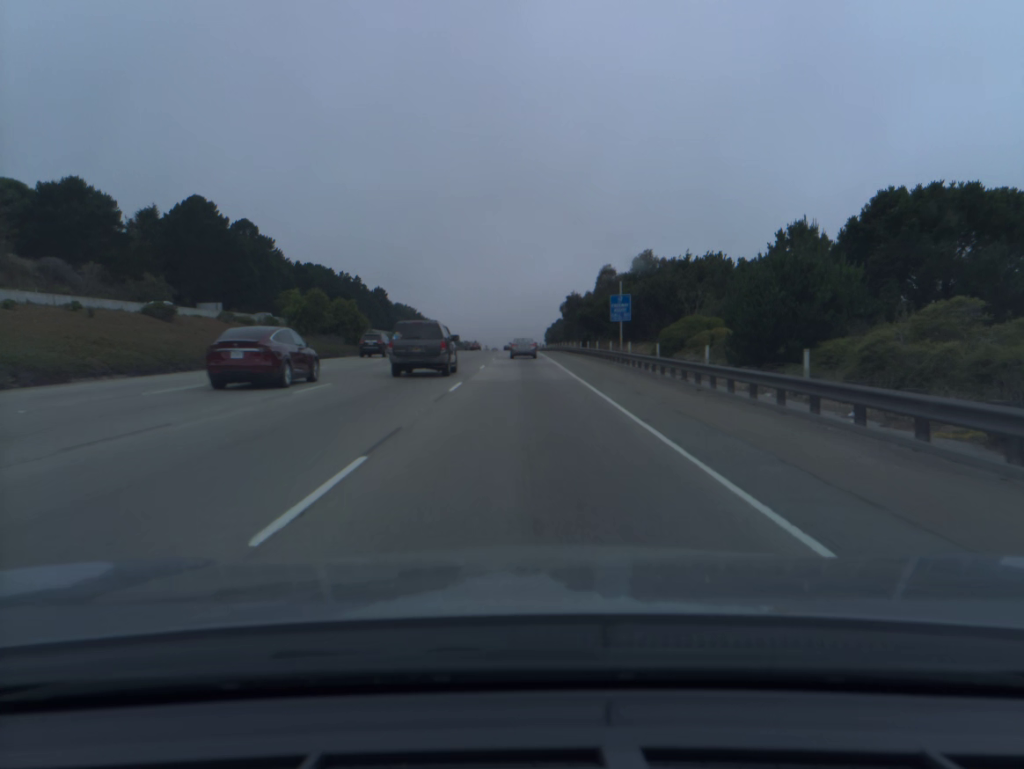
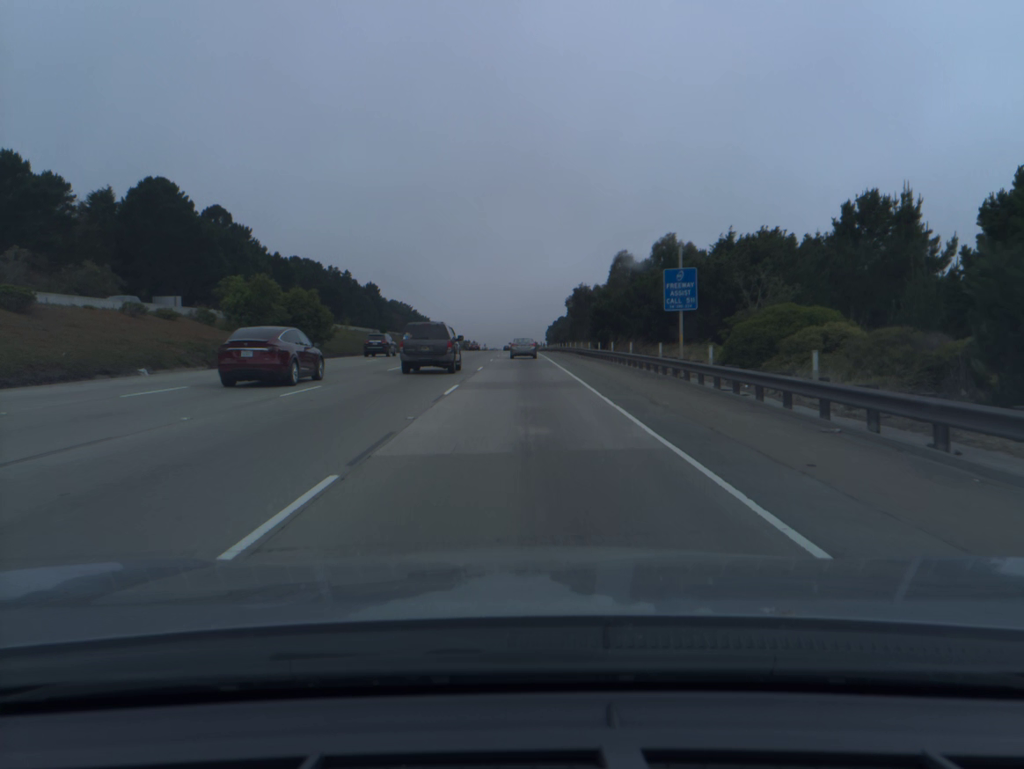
(0.0, +15.7) m; 0°
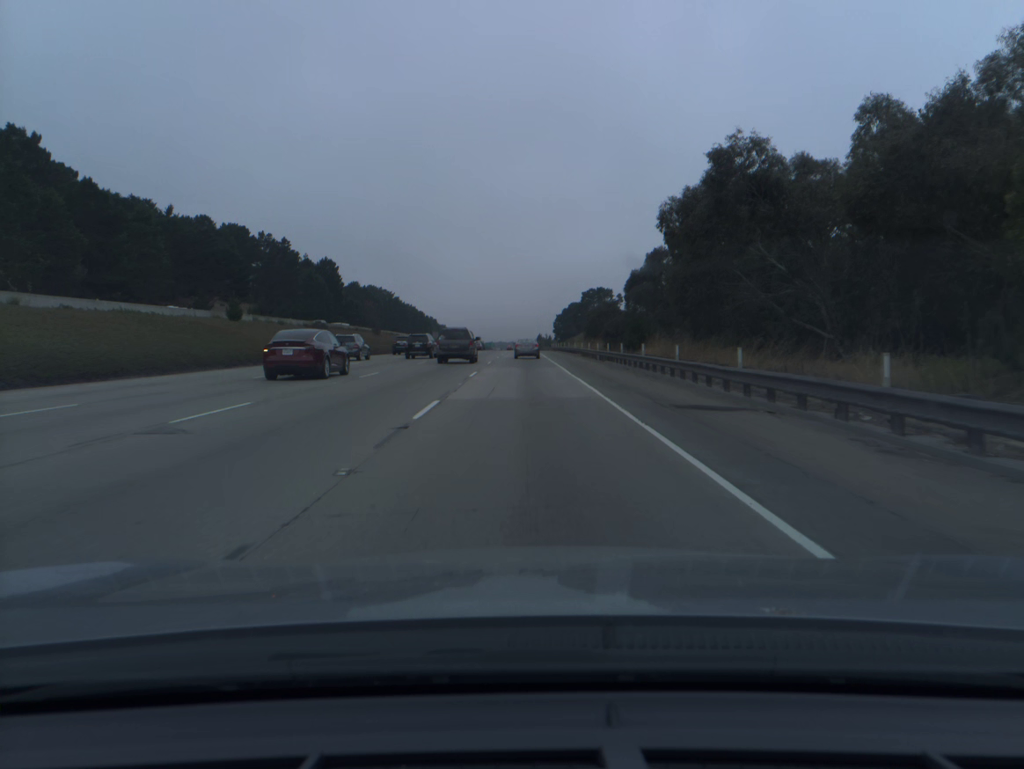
(-0.2, +78.5) m; 0°
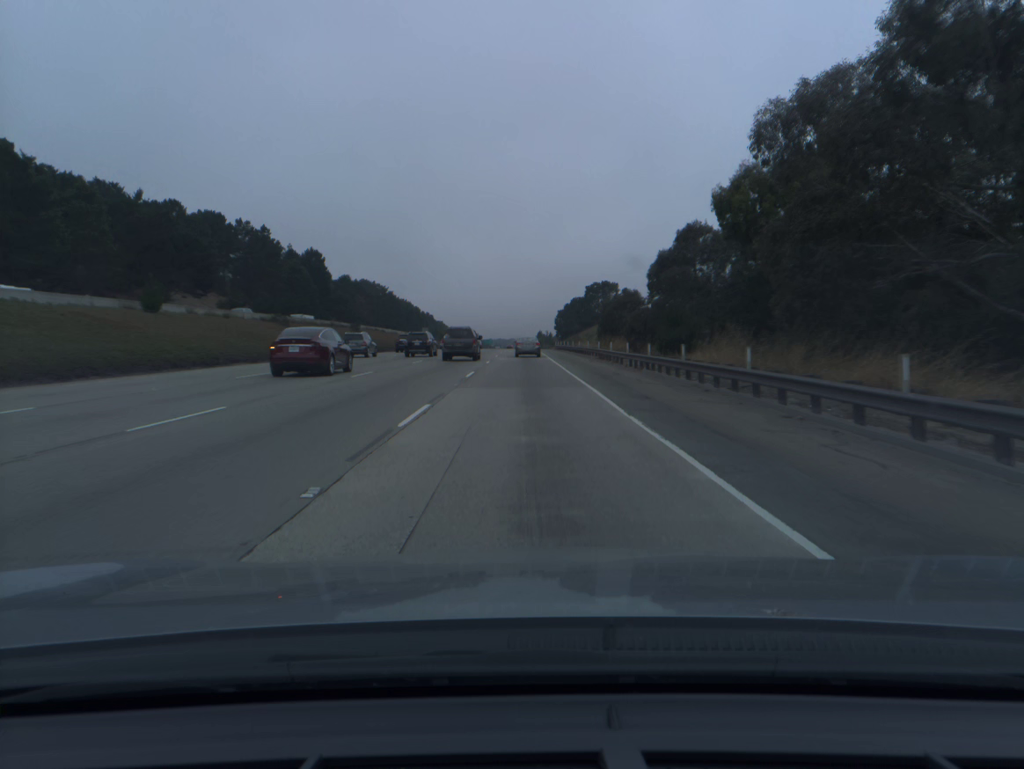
(0.0, +15.8) m; 0°
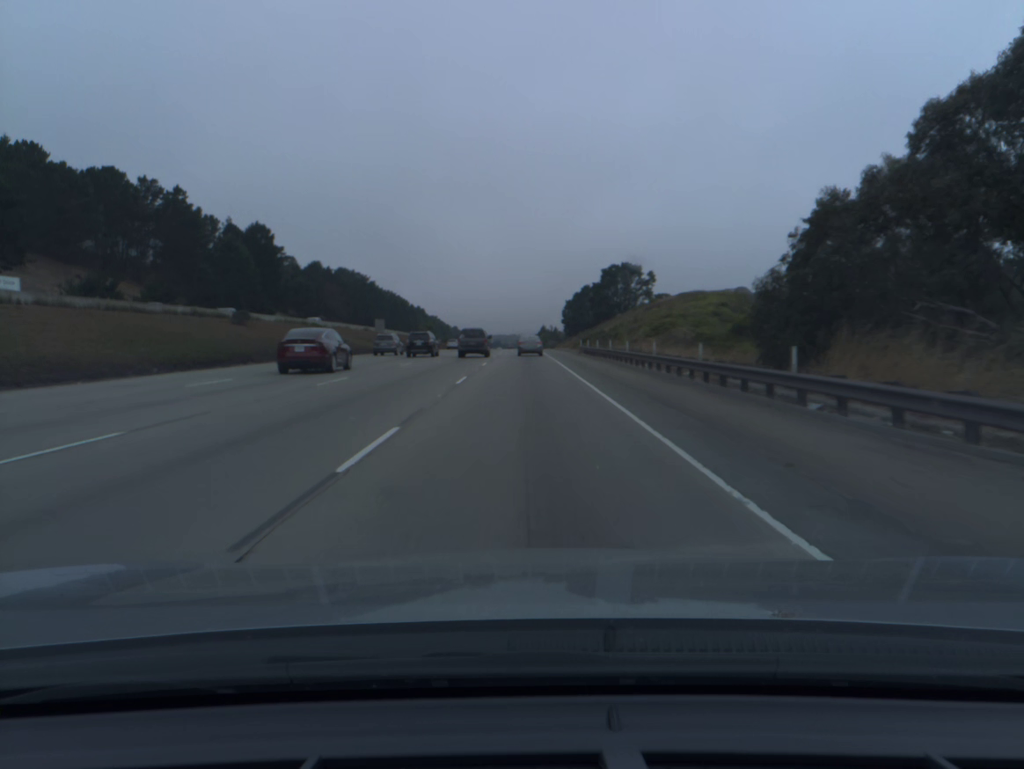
(0.0, +47.8) m; 0°
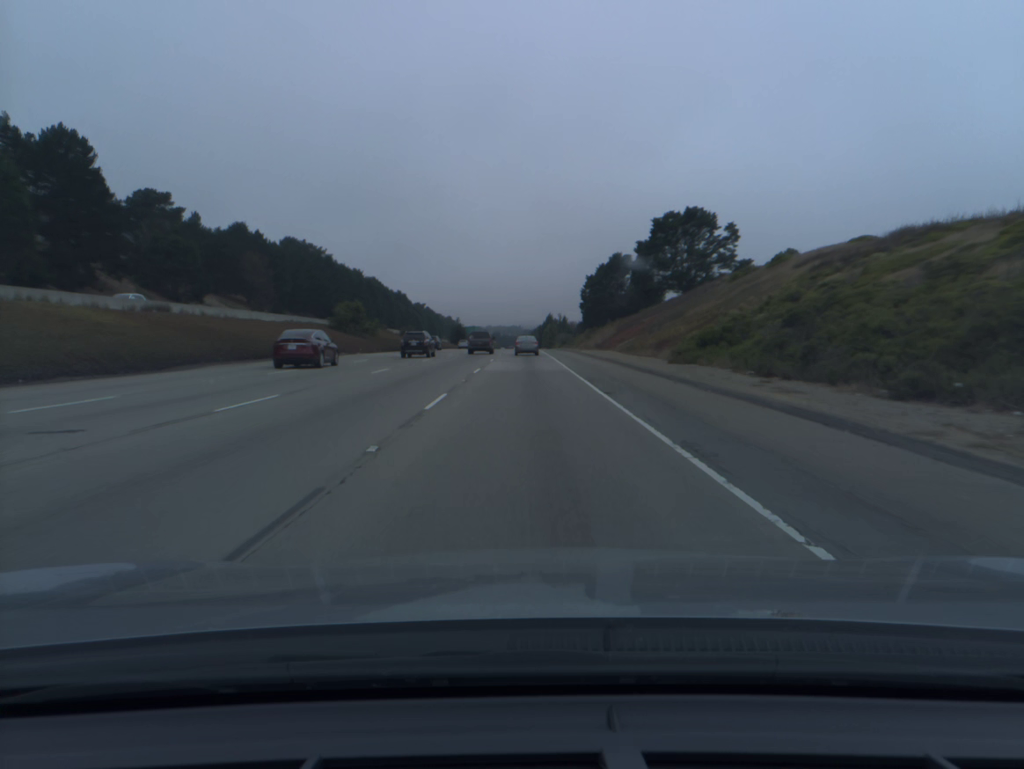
(0.0, +80.9) m; 0°
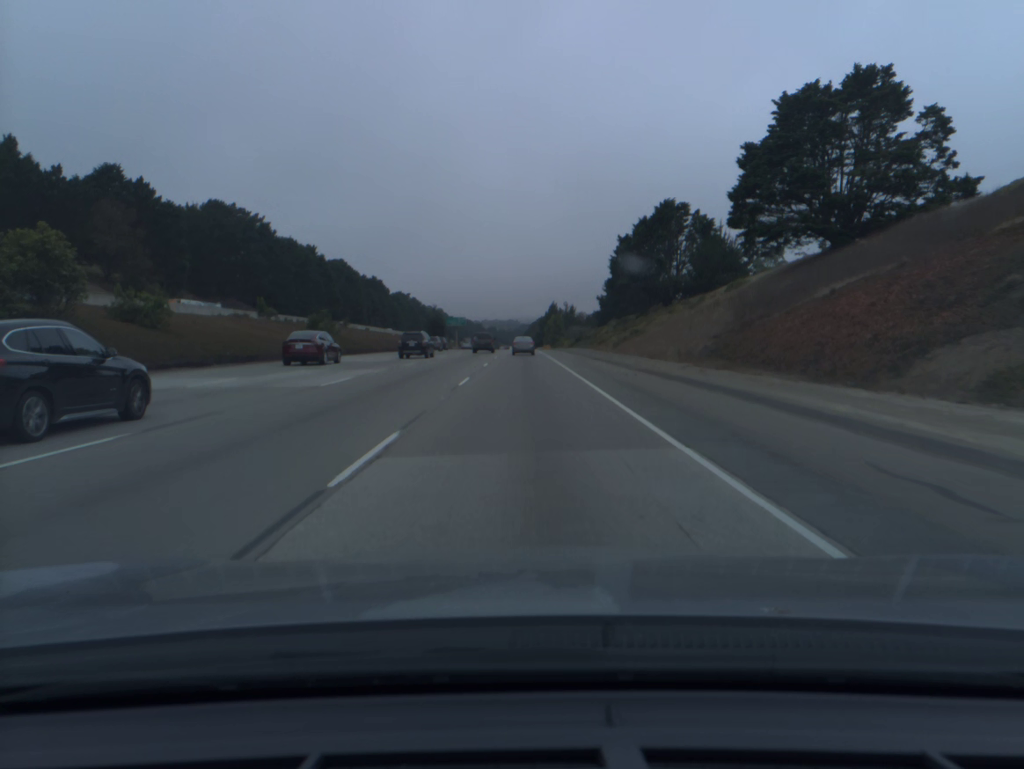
(0.0, +65.8) m; 0°
